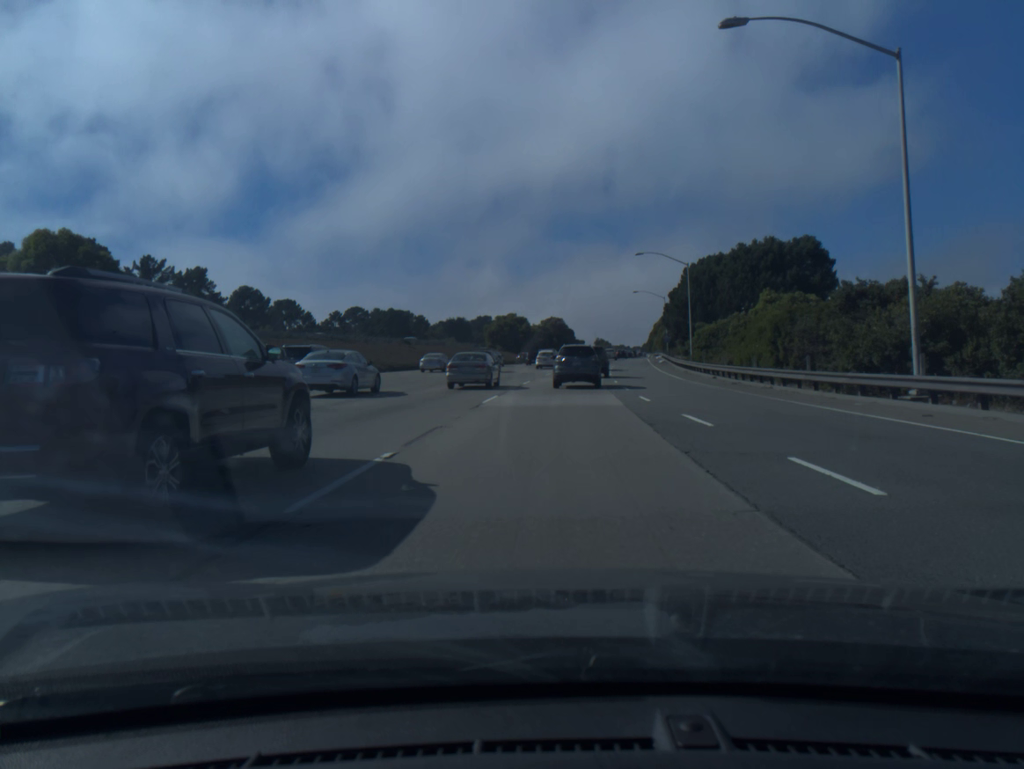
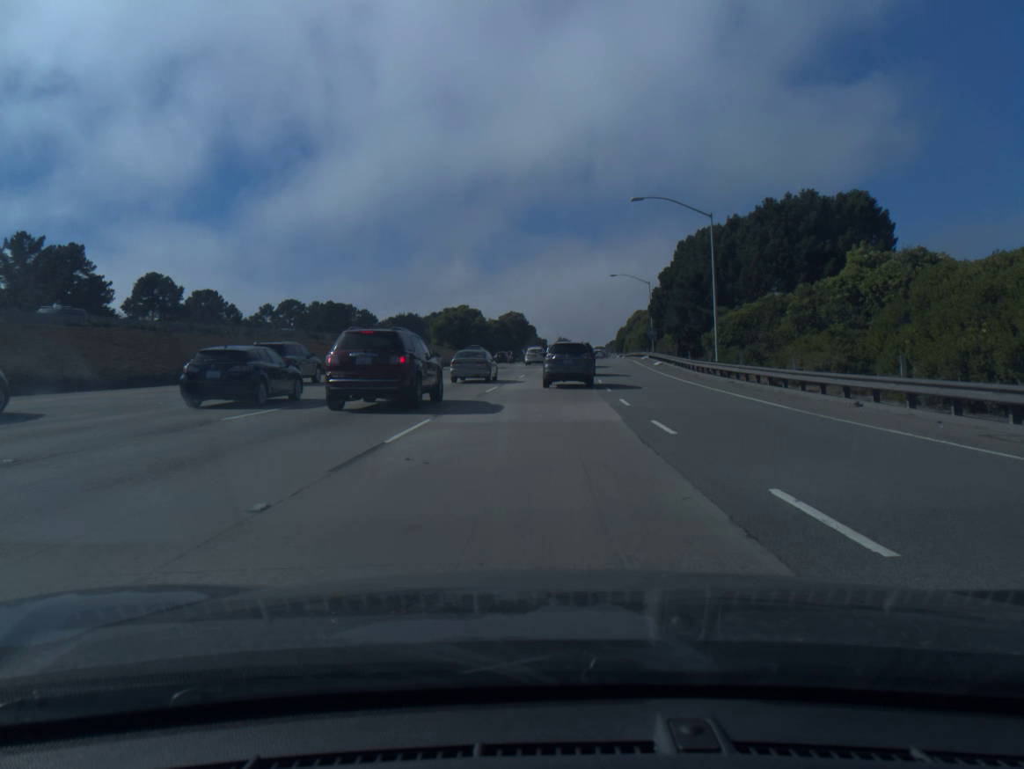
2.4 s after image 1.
(+0.8, +23.6) m; +3°
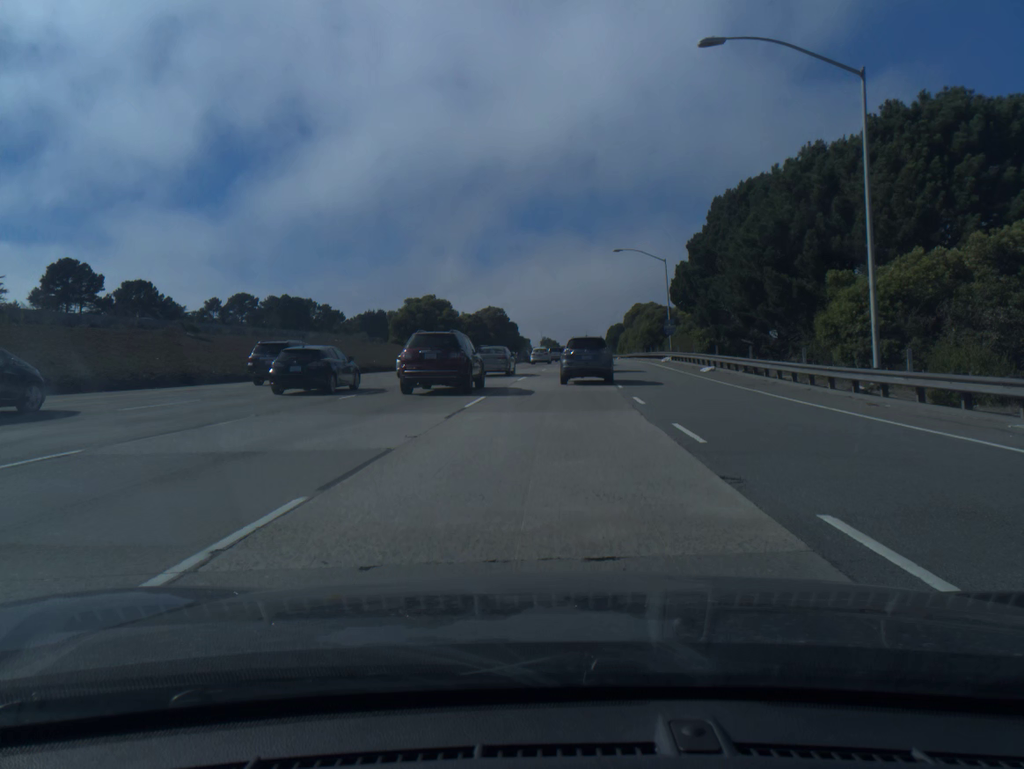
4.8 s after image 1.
(+0.2, +22.9) m; +1°
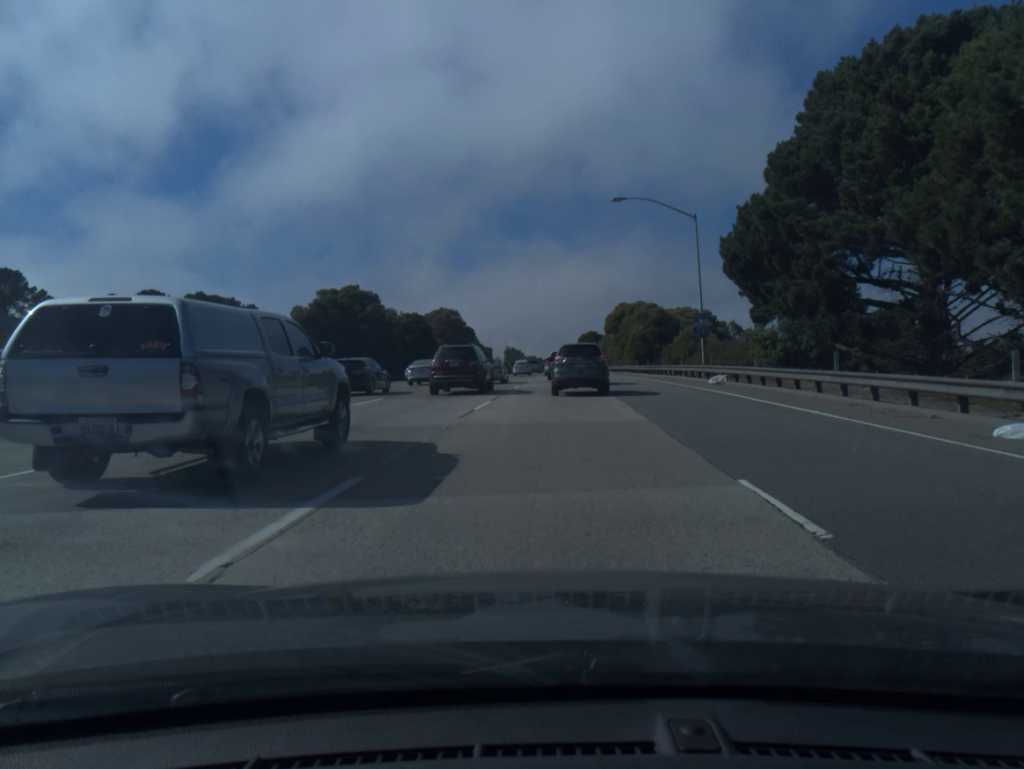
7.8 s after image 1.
(+0.7, +27.6) m; +3°
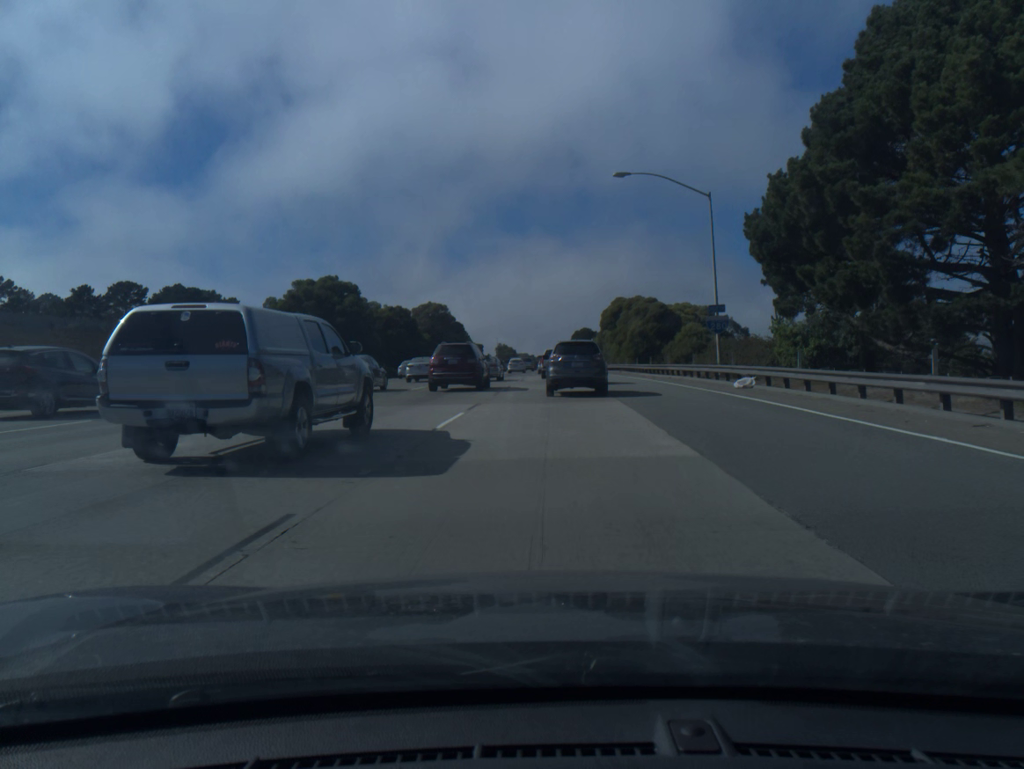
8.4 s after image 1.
(0.0, +5.5) m; +1°
